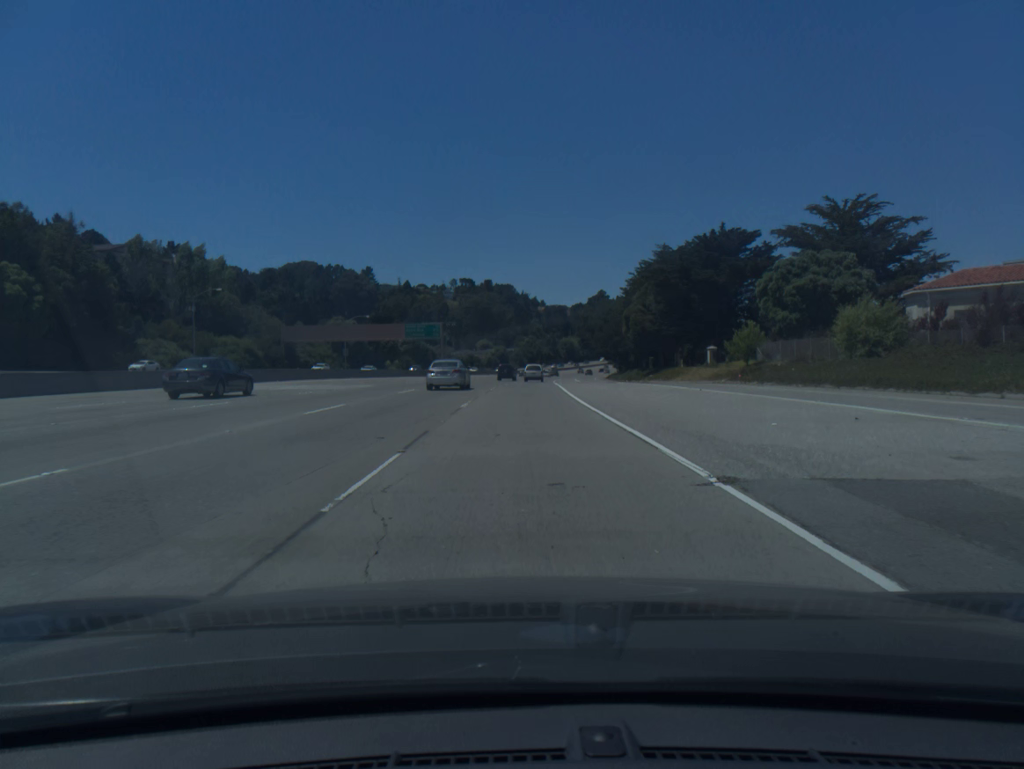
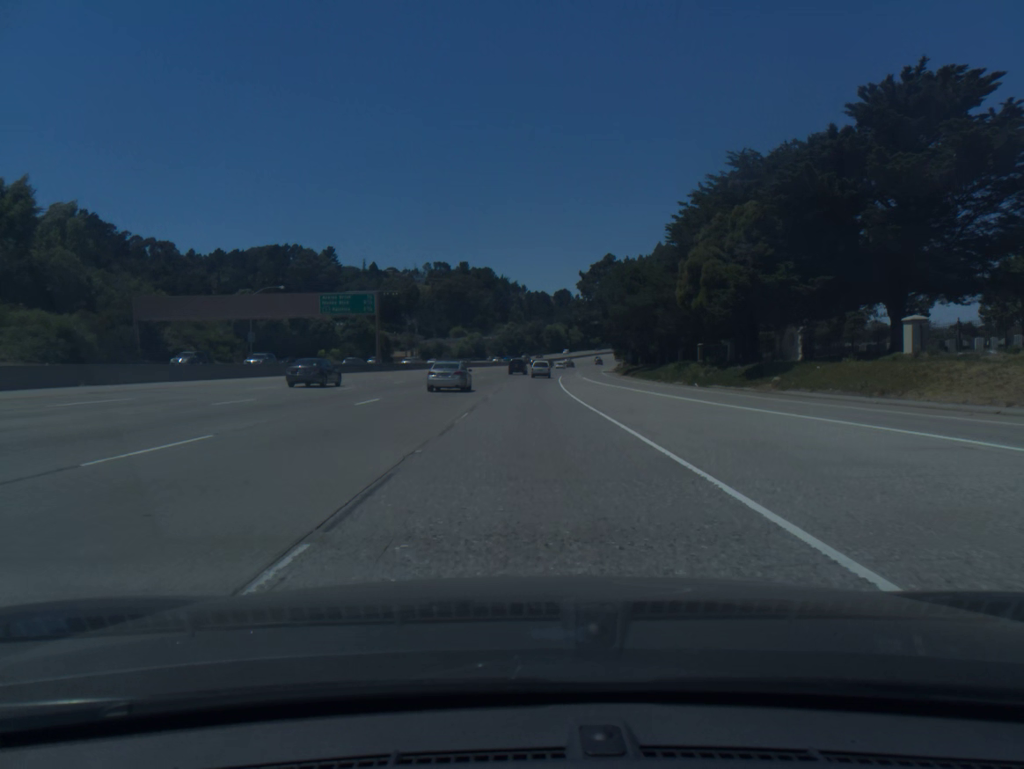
(+0.3, +49.1) m; +1°
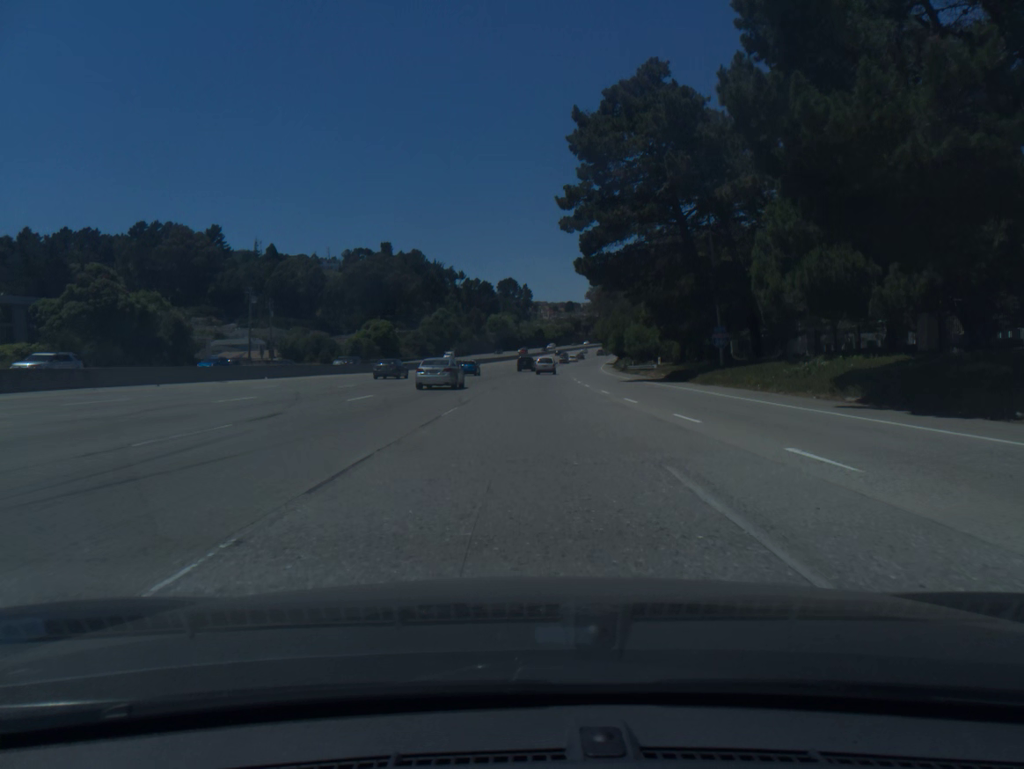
(+2.9, +85.9) m; +4°
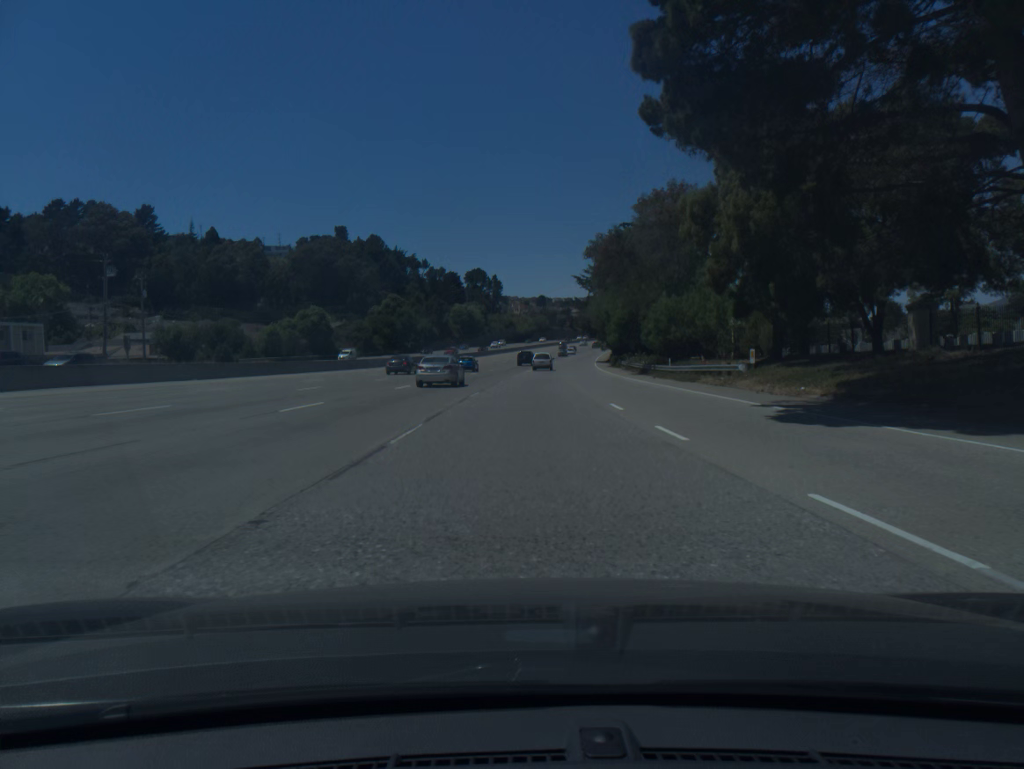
(+0.7, +35.0) m; +2°
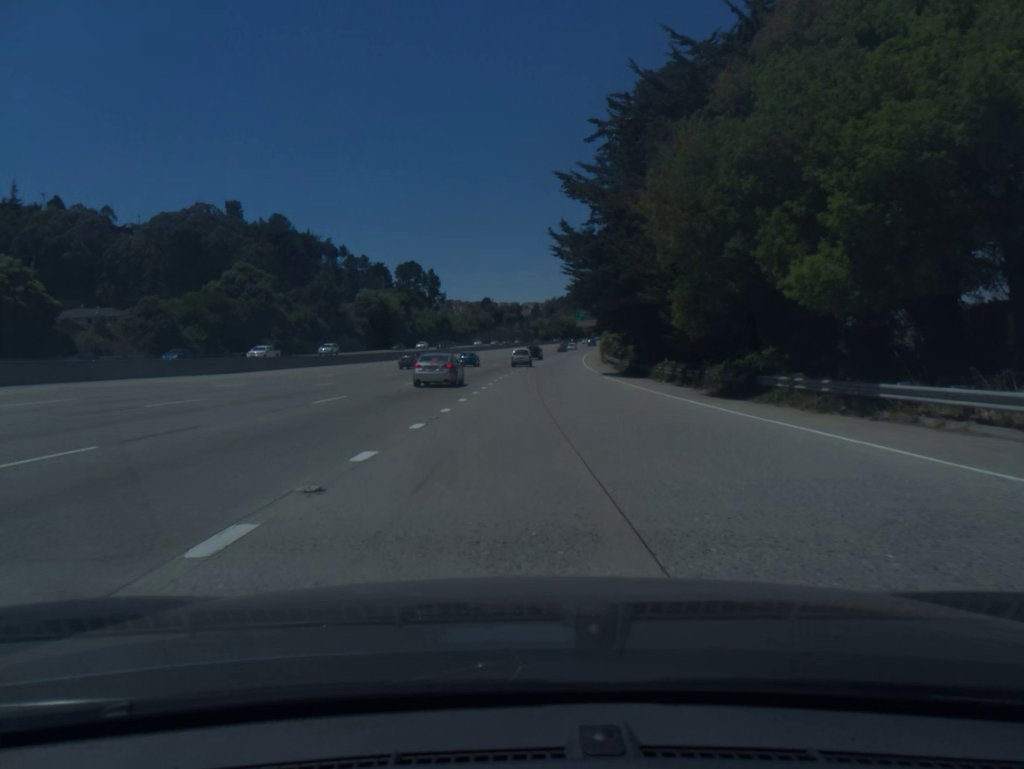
(+2.6, +69.7) m; +4°
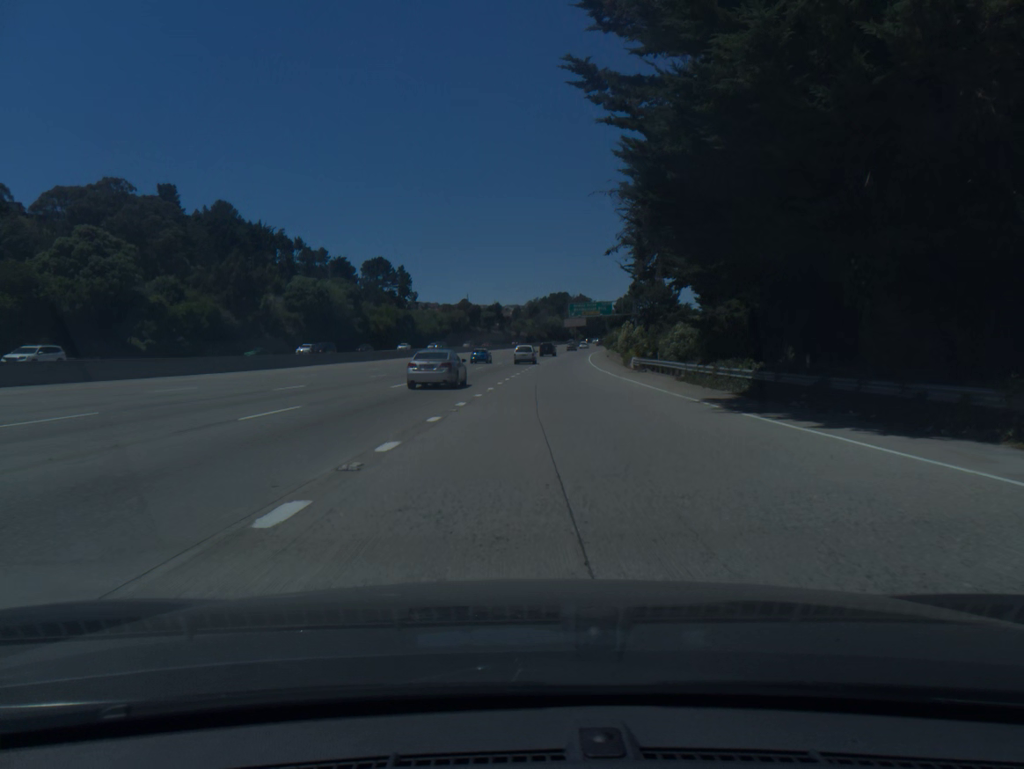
(+0.4, +35.3) m; +1°
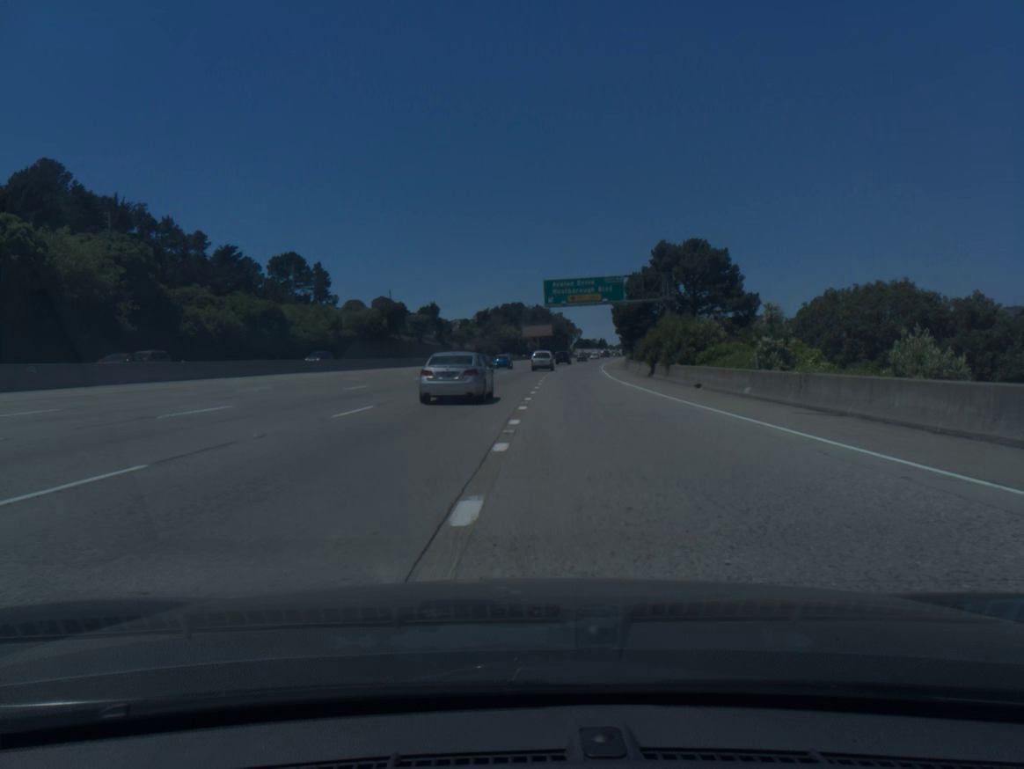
(+2.0, +68.5) m; +4°
